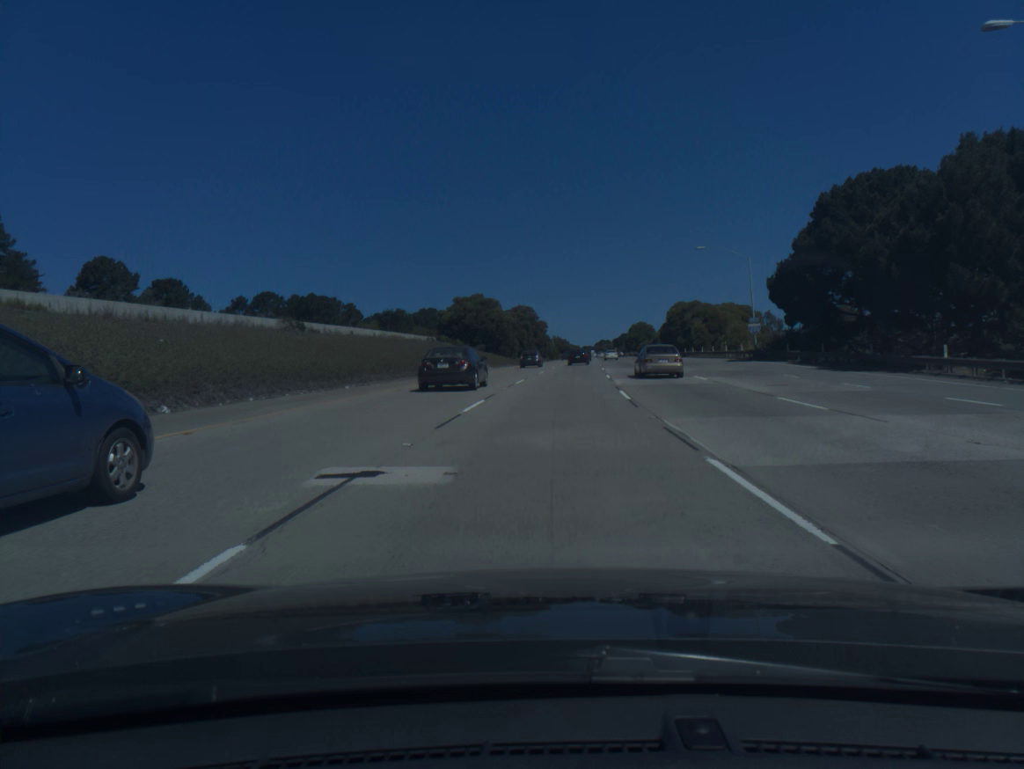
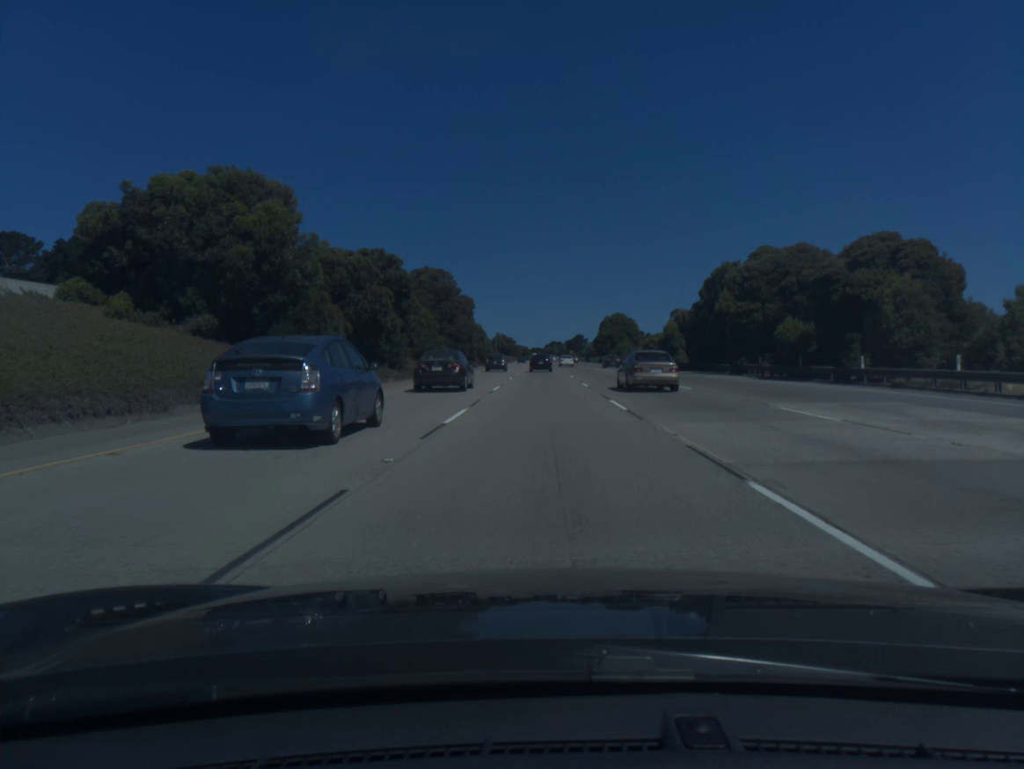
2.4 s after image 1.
(+3.2, +74.3) m; +4°
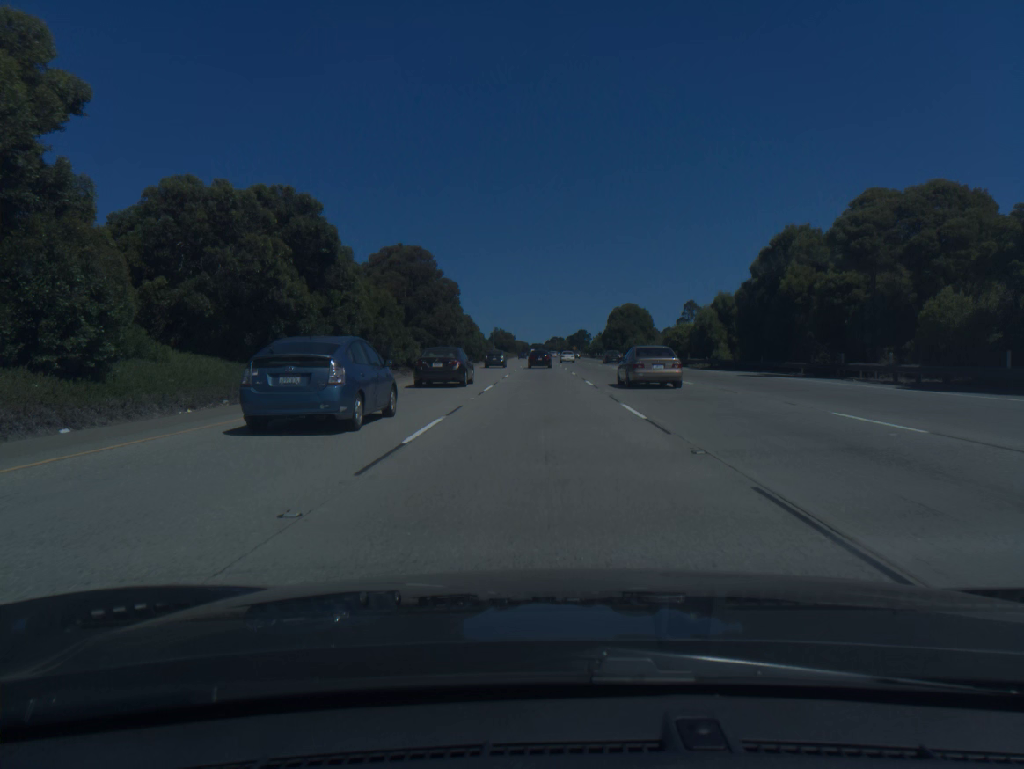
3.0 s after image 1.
(0.0, +18.3) m; 0°
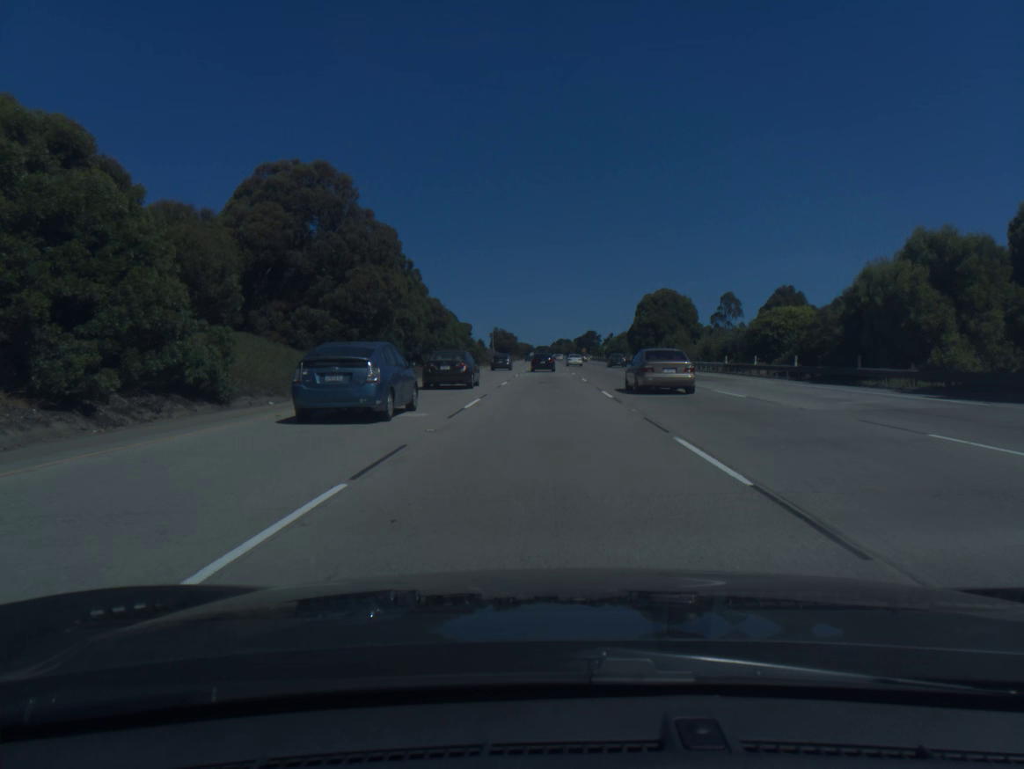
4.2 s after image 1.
(-0.1, +36.3) m; 0°
